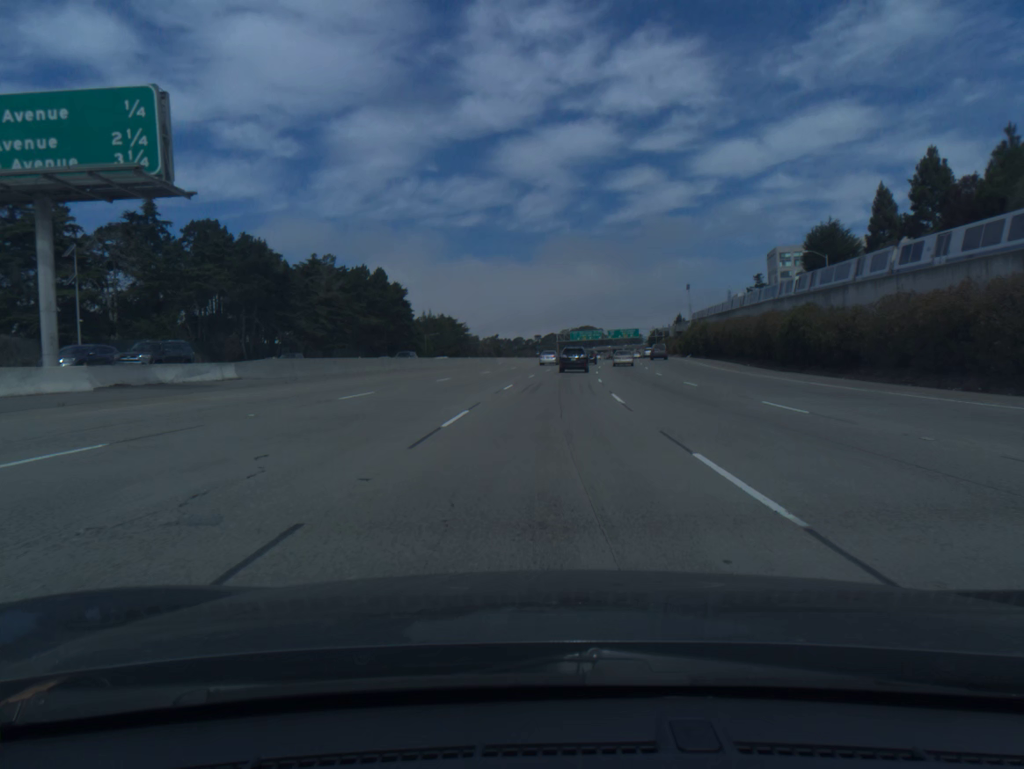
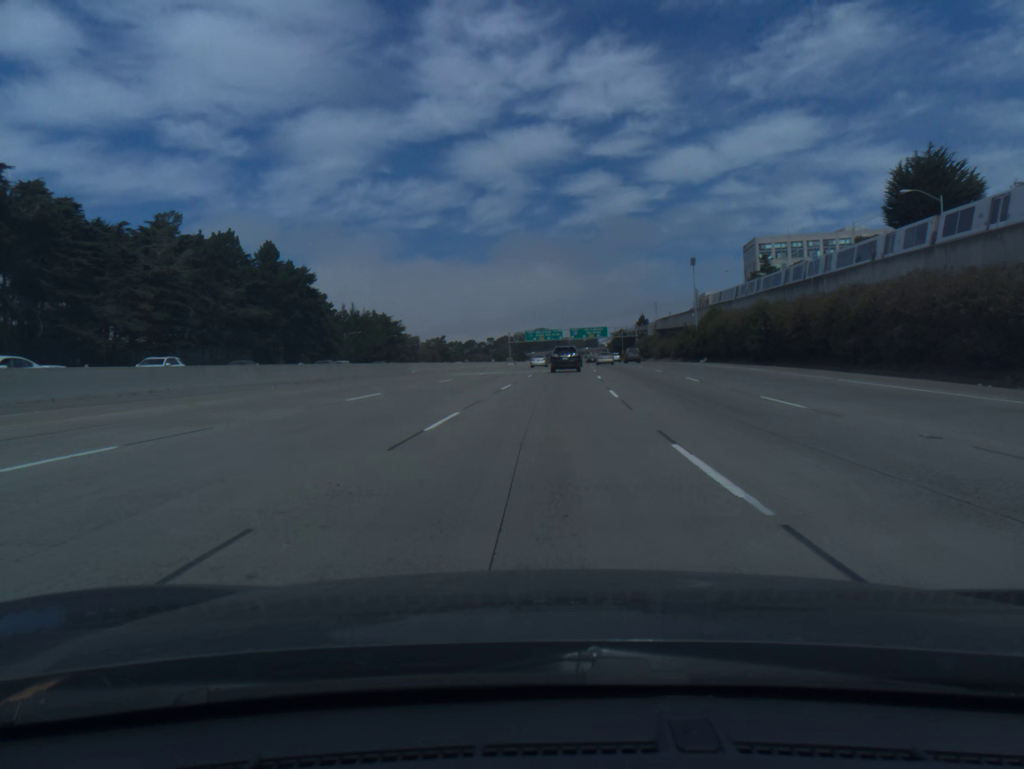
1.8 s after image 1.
(+1.4, +43.2) m; +3°
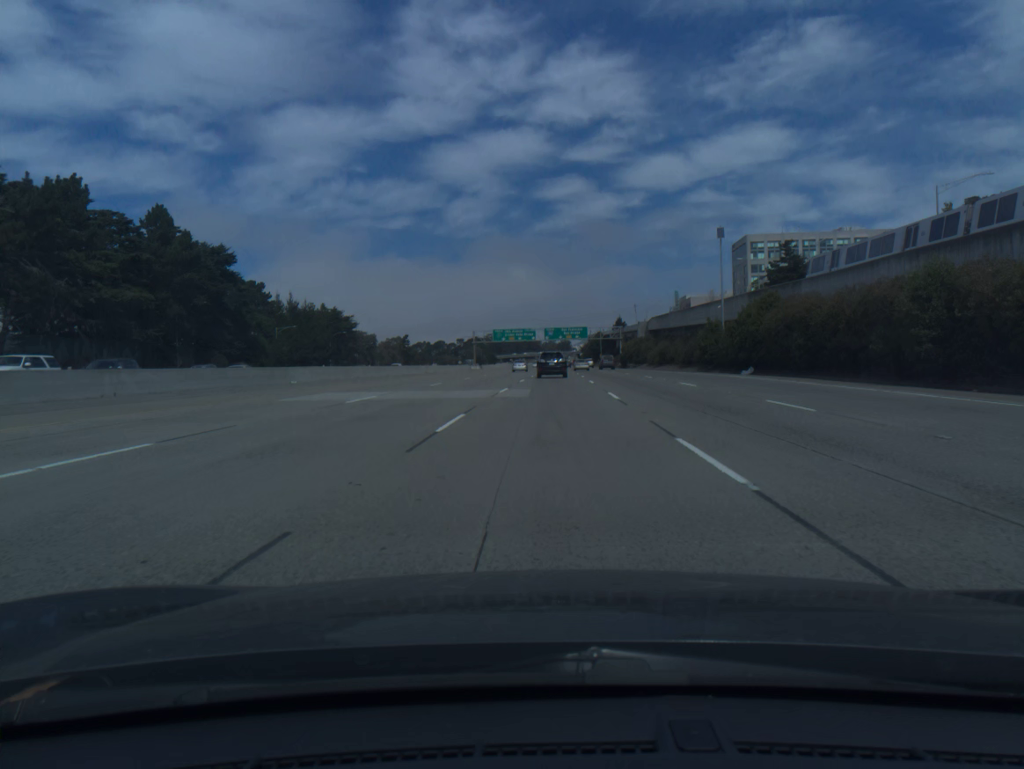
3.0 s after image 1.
(+0.5, +28.6) m; +2°
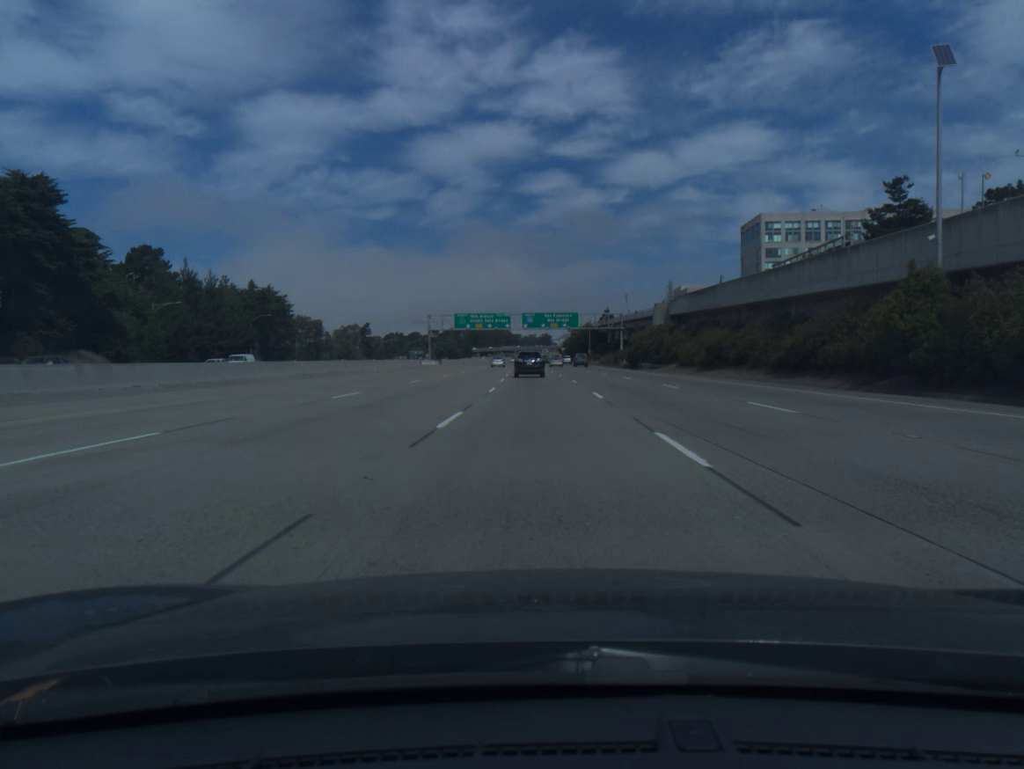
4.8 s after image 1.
(+0.7, +42.3) m; +1°
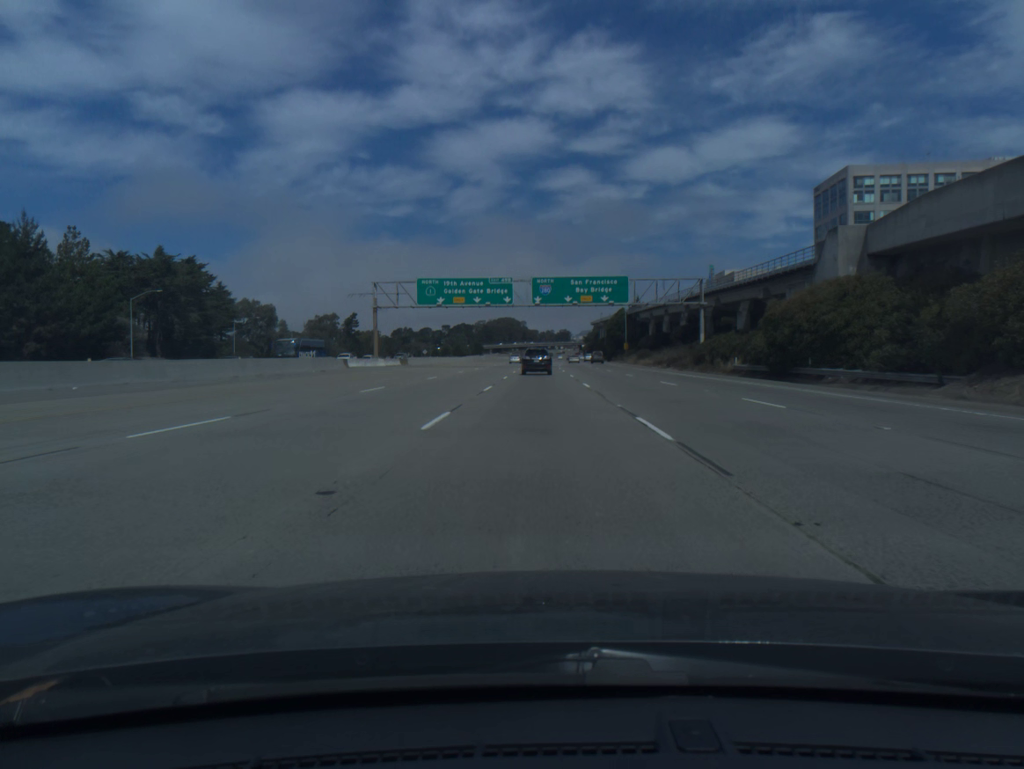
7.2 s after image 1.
(-0.4, +55.7) m; -1°
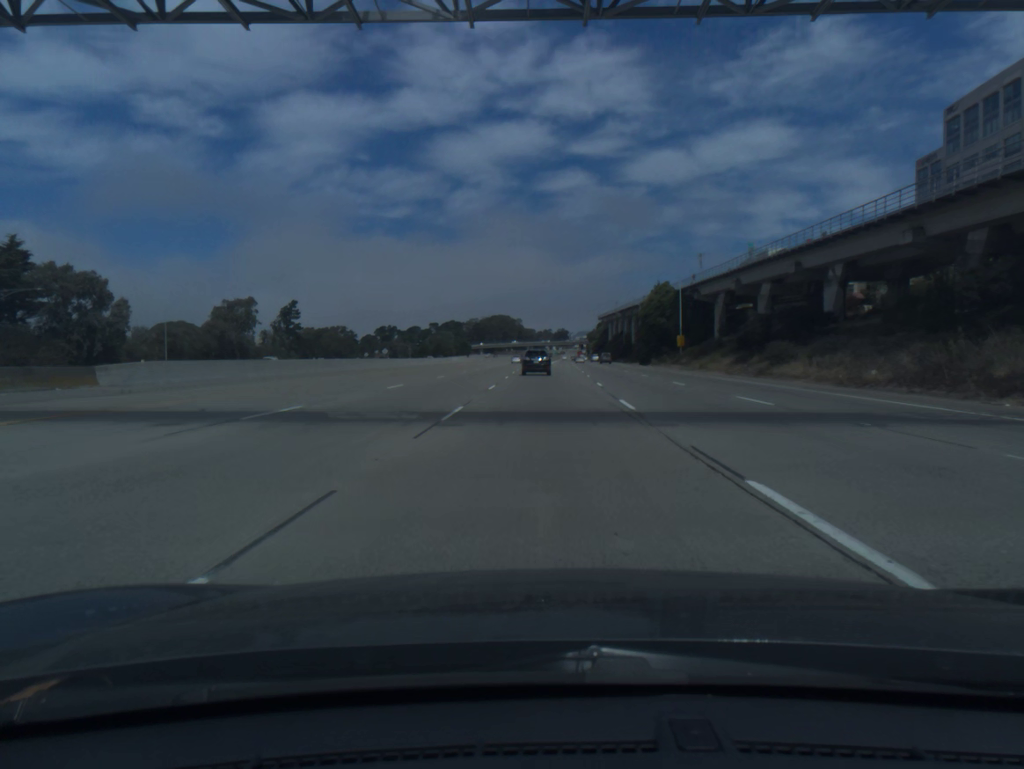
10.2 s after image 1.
(-0.2, +69.2) m; 0°
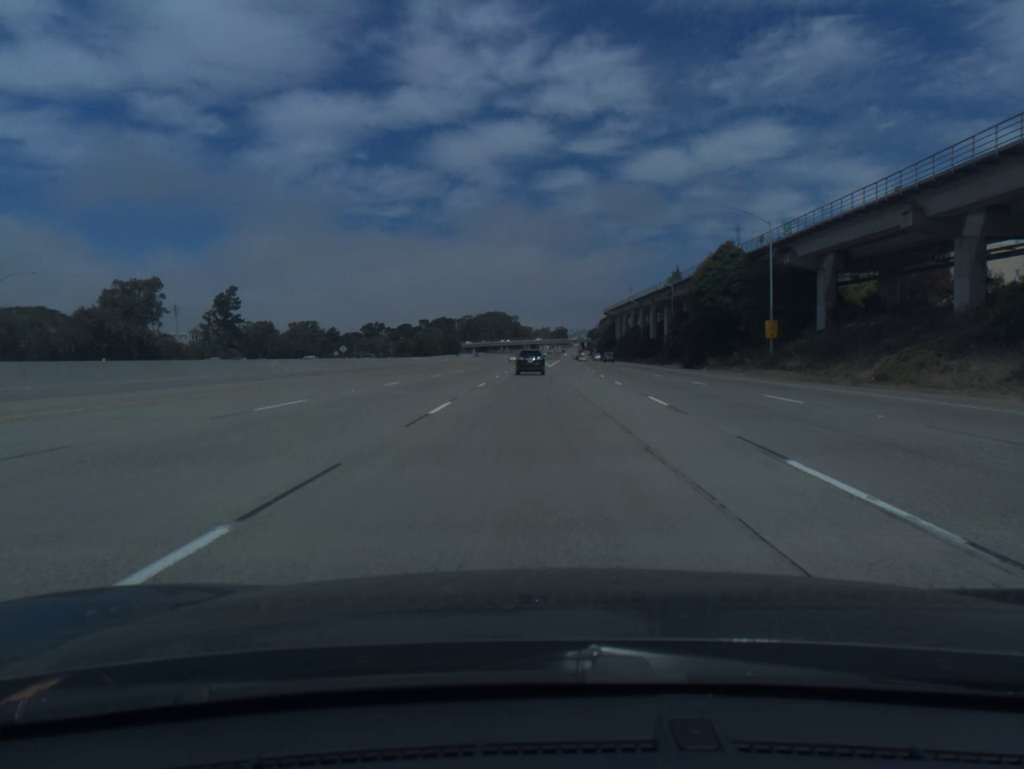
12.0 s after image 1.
(+0.2, +41.6) m; 0°
